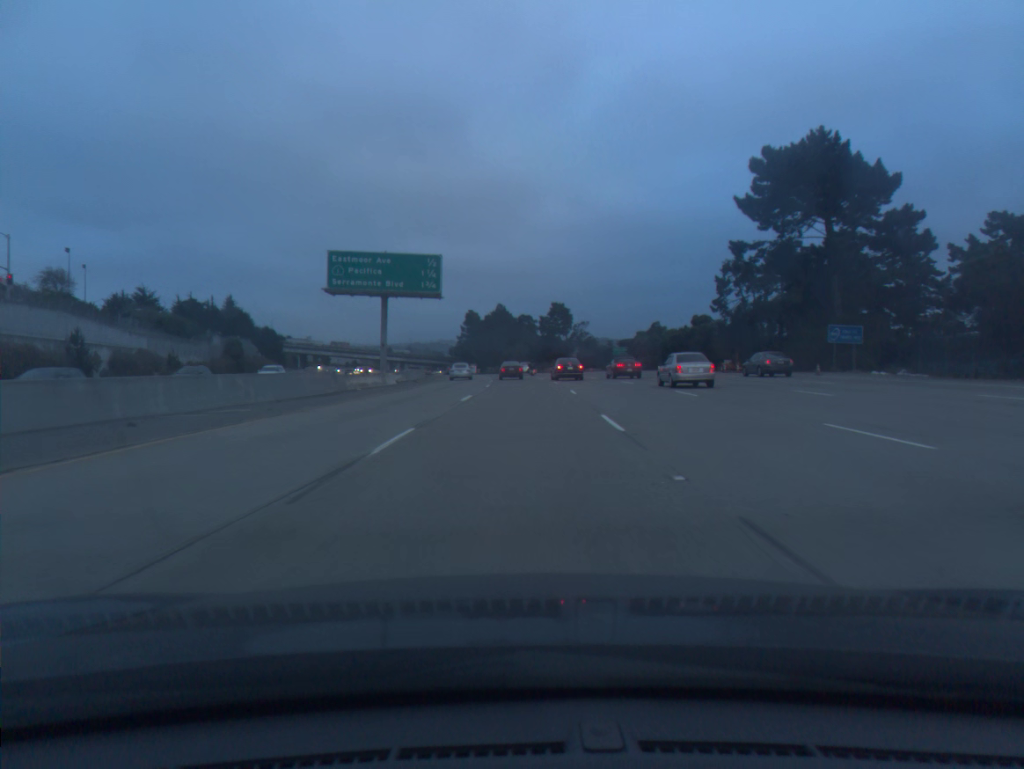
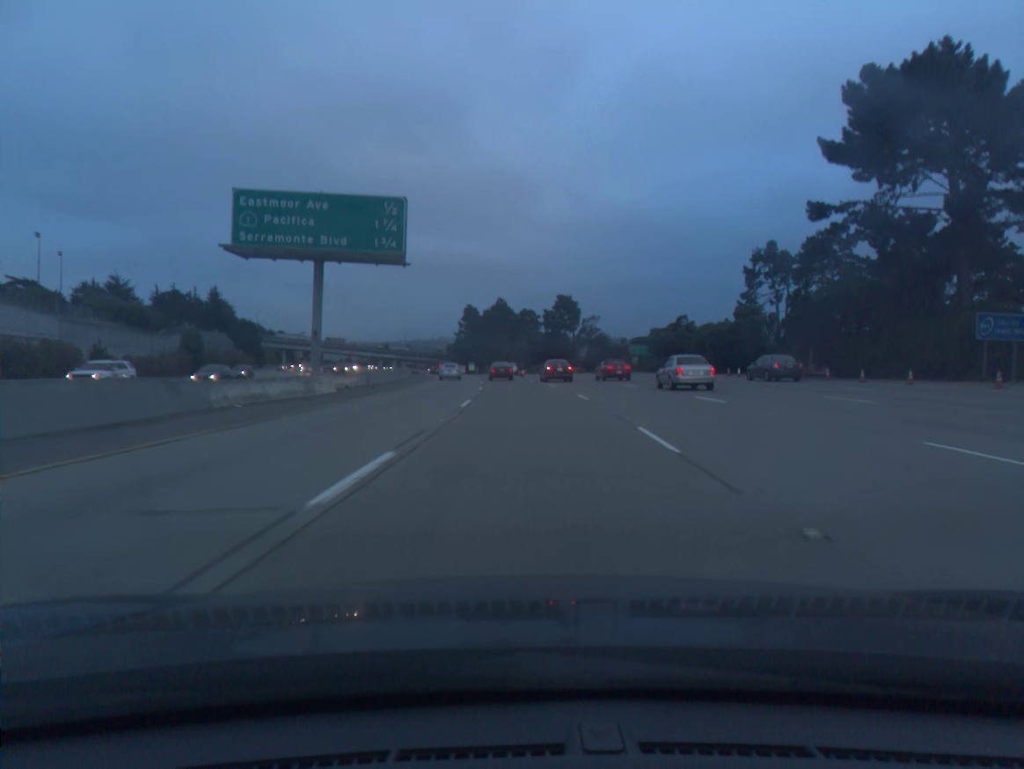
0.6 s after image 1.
(0.0, +17.4) m; 0°
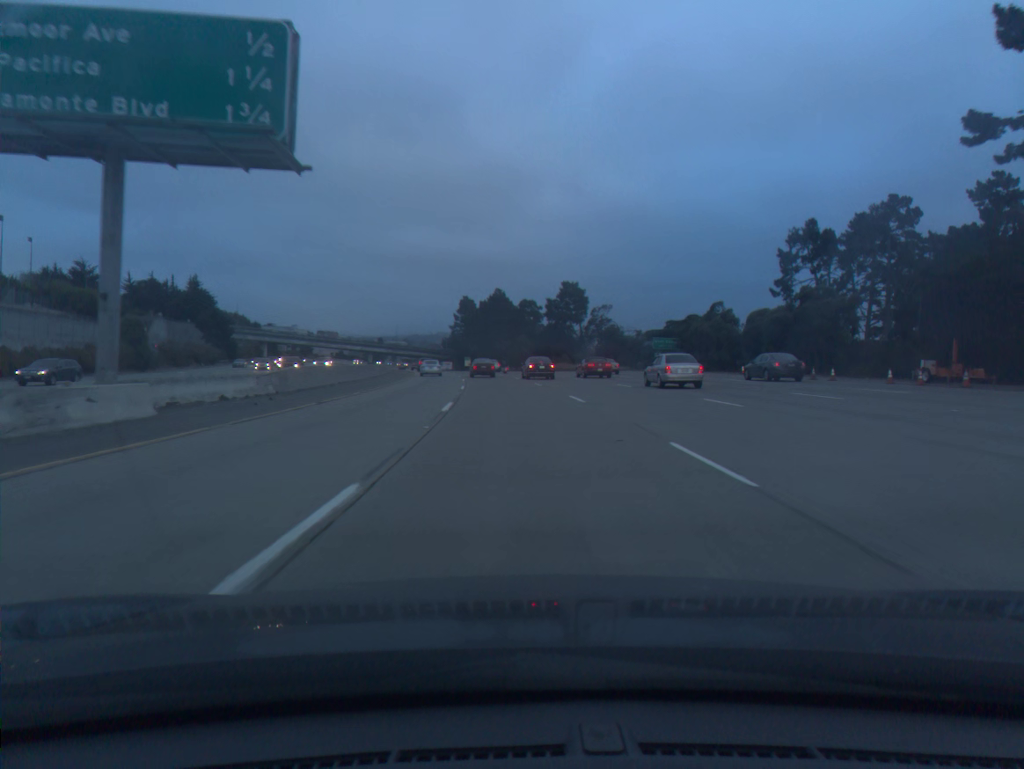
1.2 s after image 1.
(0.0, +17.4) m; 0°
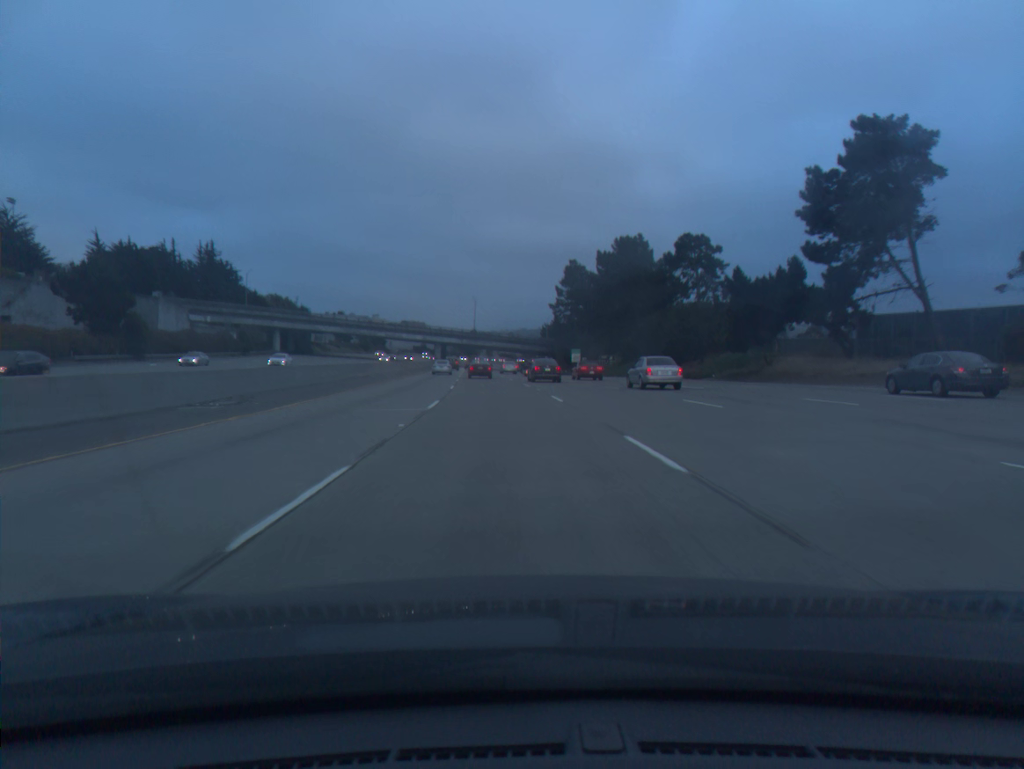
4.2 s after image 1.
(-5.3, +86.5) m; -8°
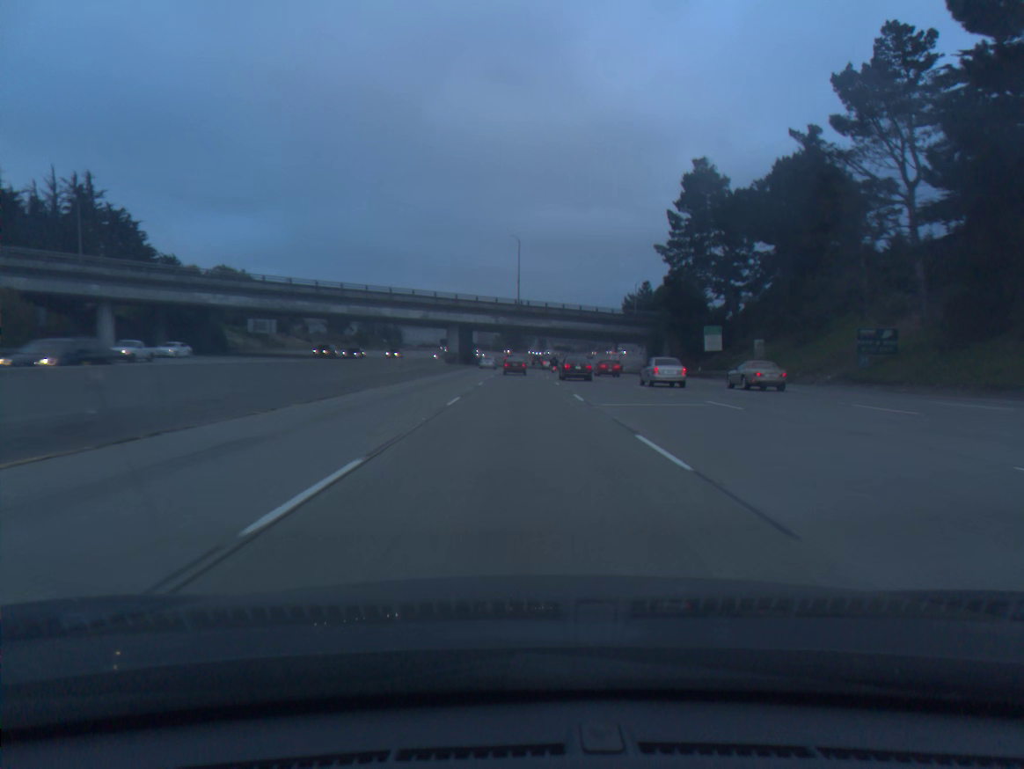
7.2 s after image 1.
(-4.2, +87.1) m; -4°
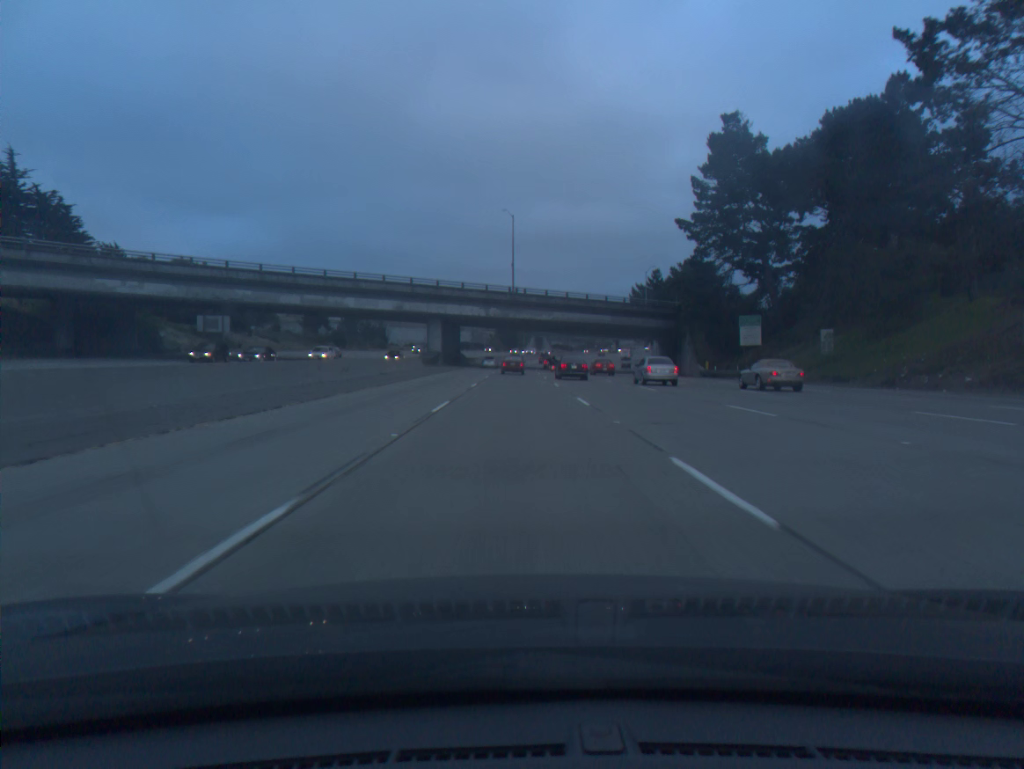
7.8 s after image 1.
(+0.1, +17.5) m; 0°
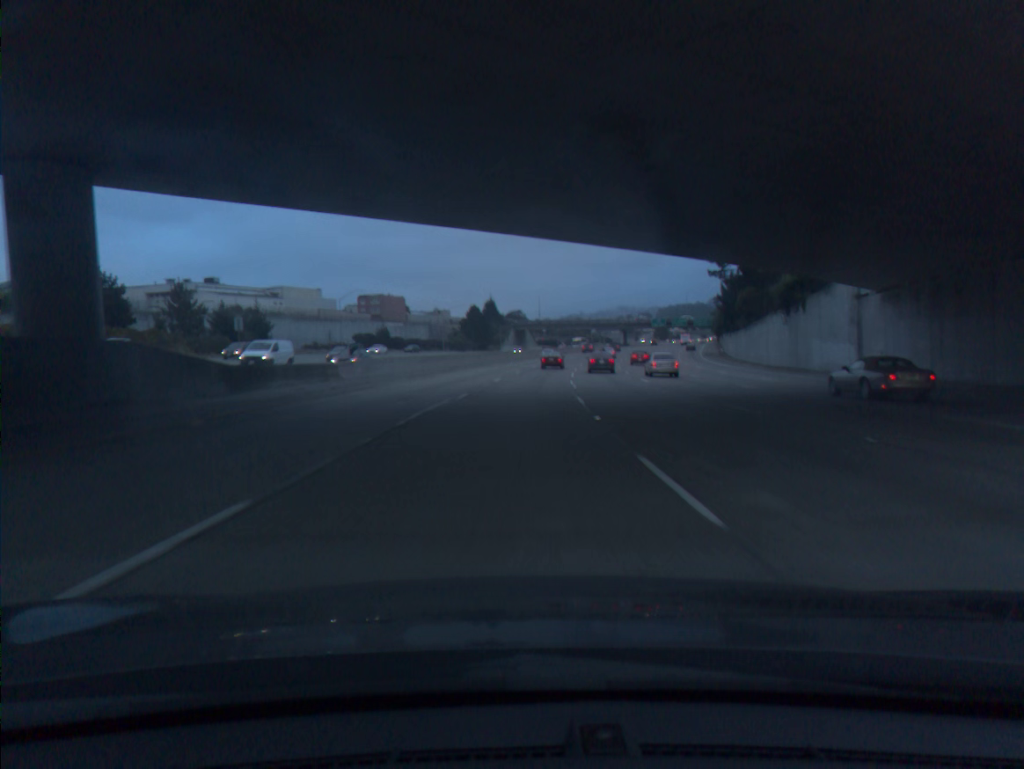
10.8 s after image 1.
(+0.6, +87.4) m; +2°
